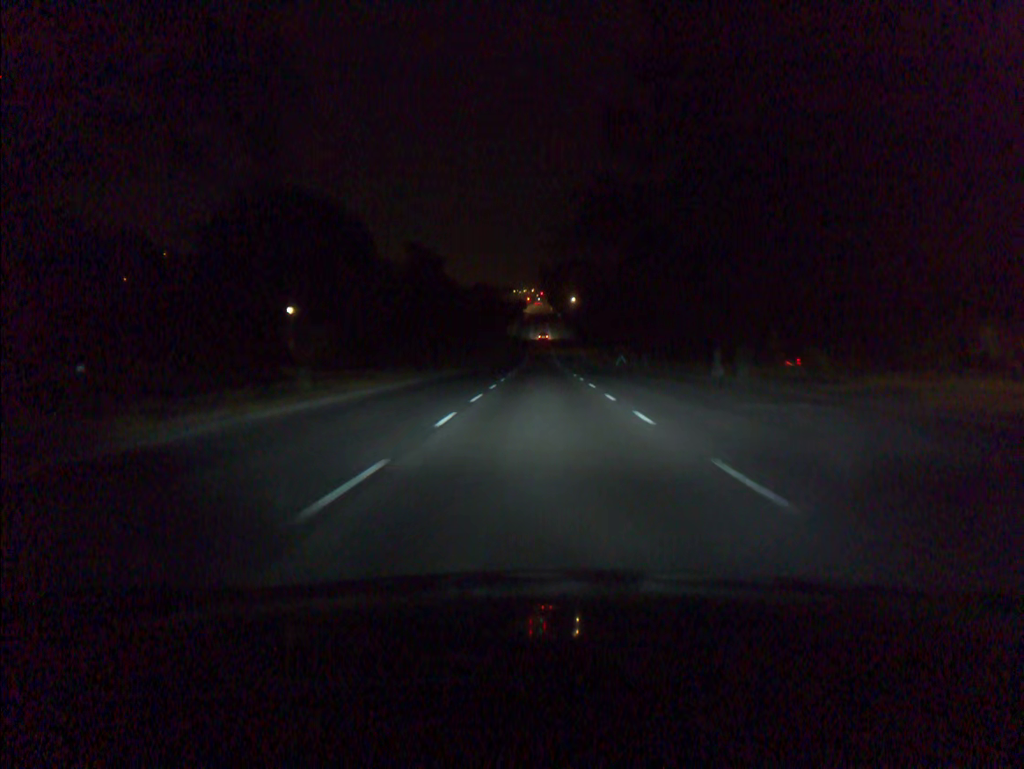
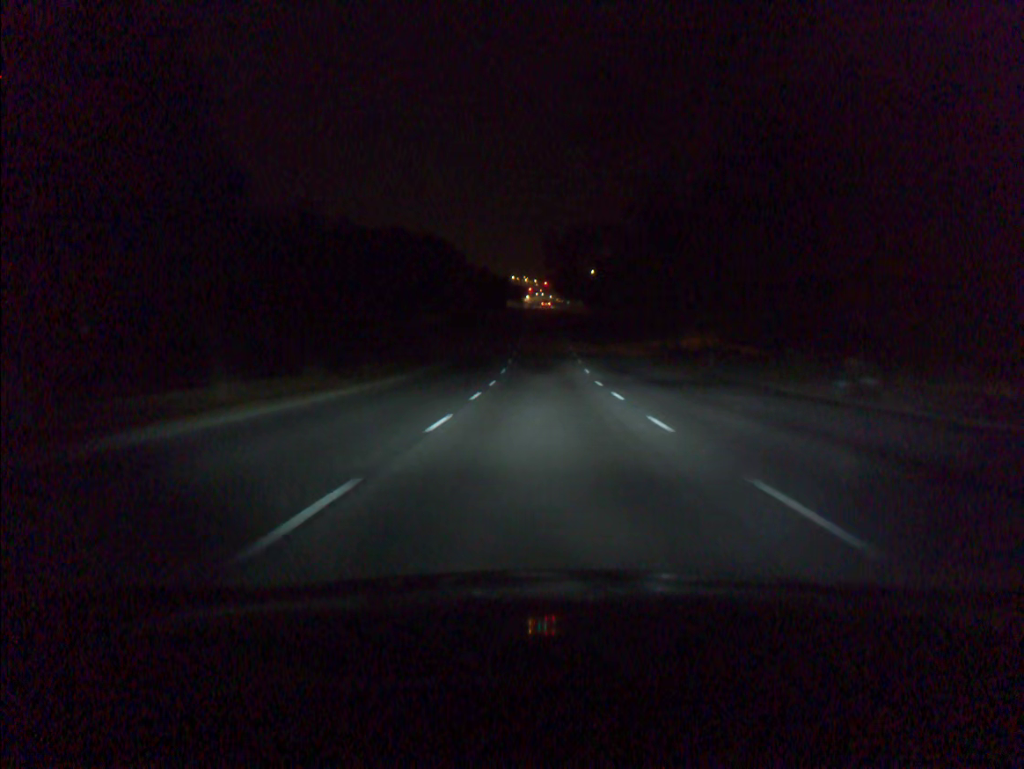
(-0.1, +59.4) m; 0°
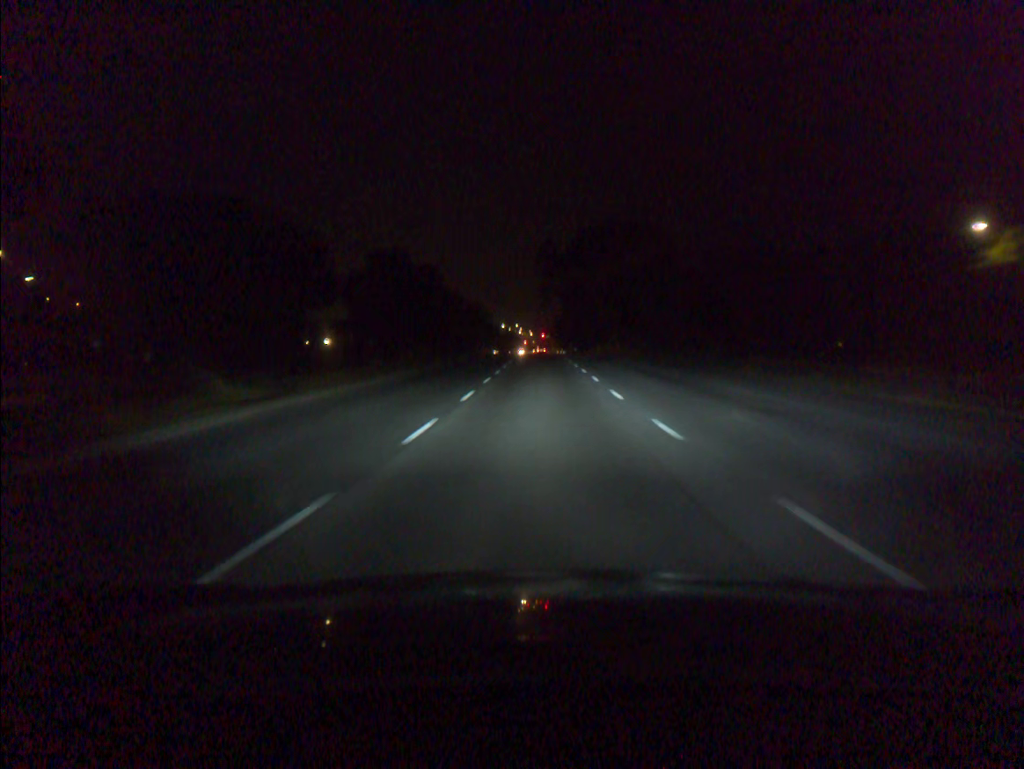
(+0.1, +58.8) m; 0°
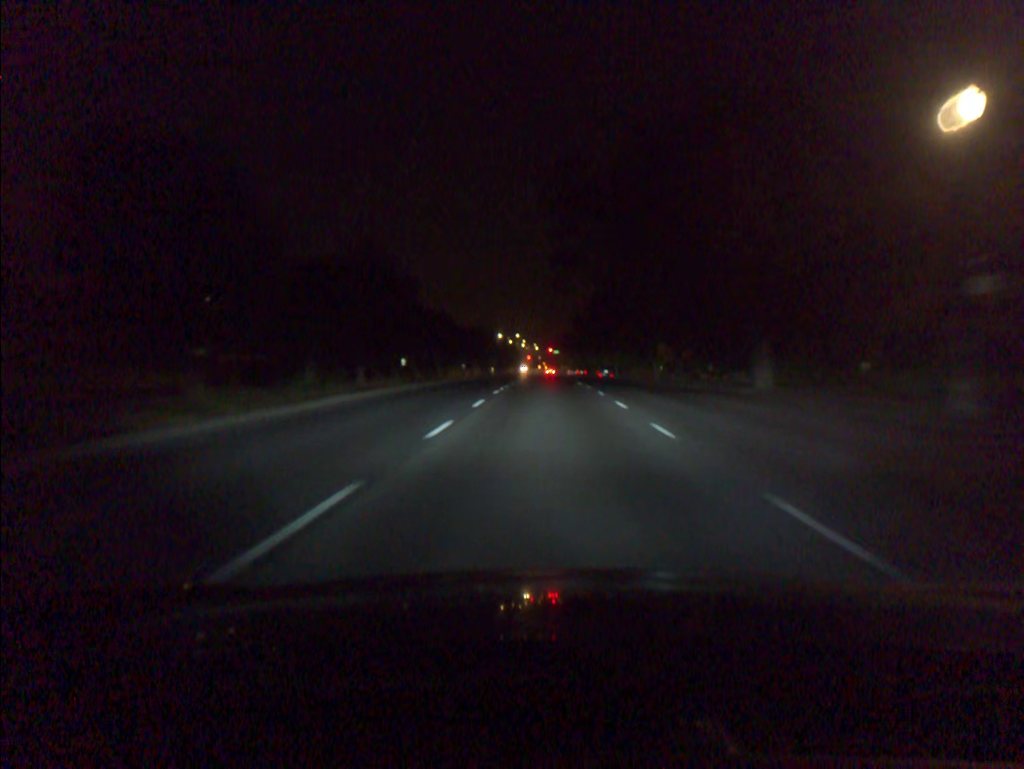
(-0.2, +56.6) m; -1°
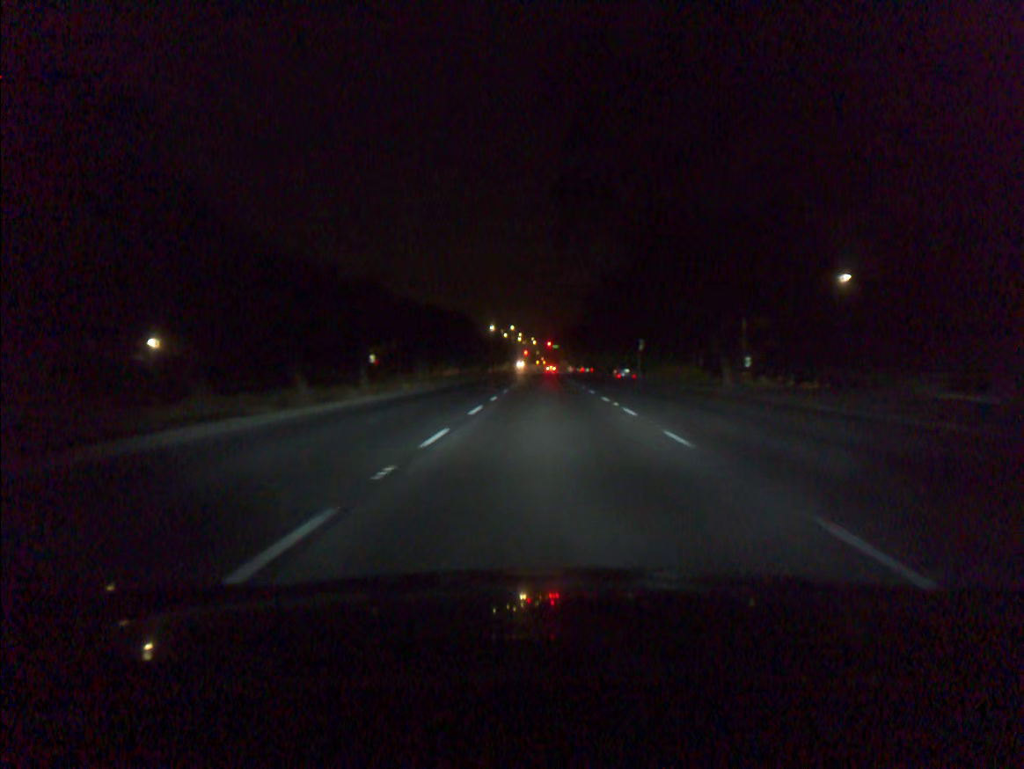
(+0.1, +22.7) m; 0°
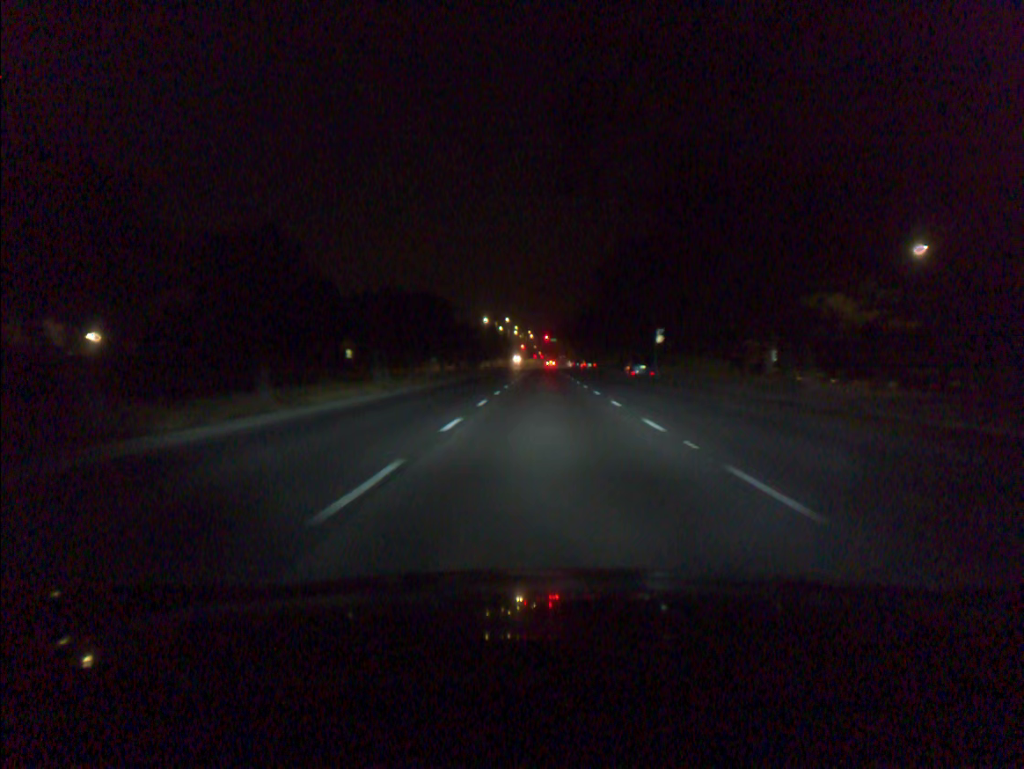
(0.0, +11.5) m; 0°
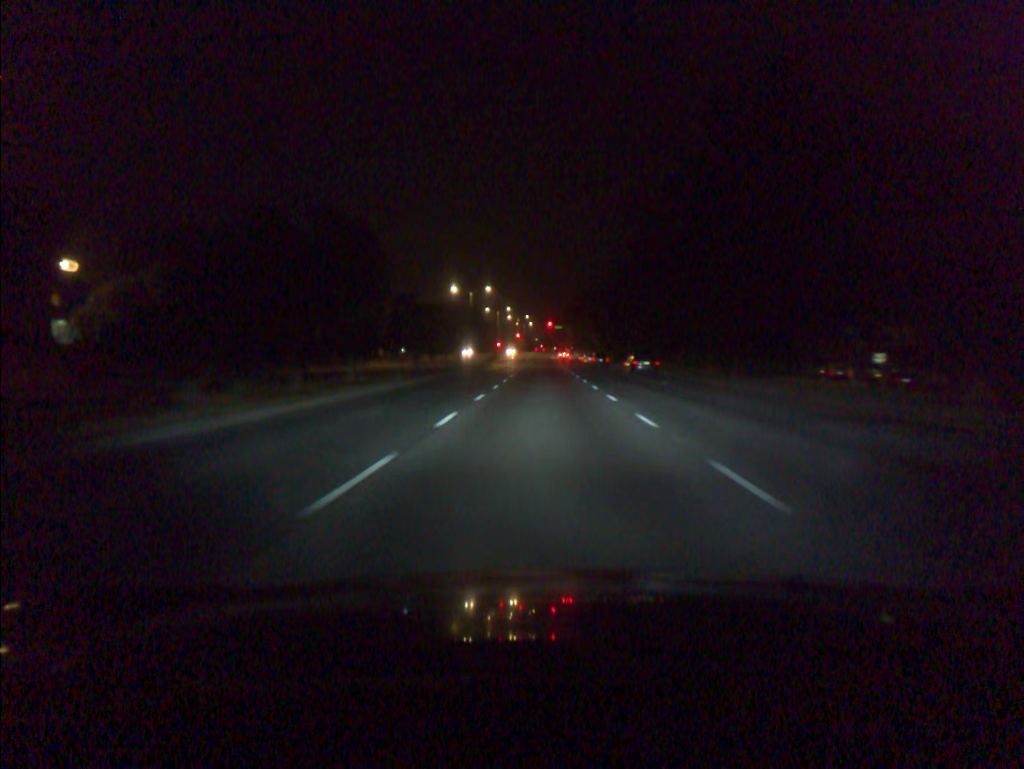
(+0.1, +57.9) m; 0°
